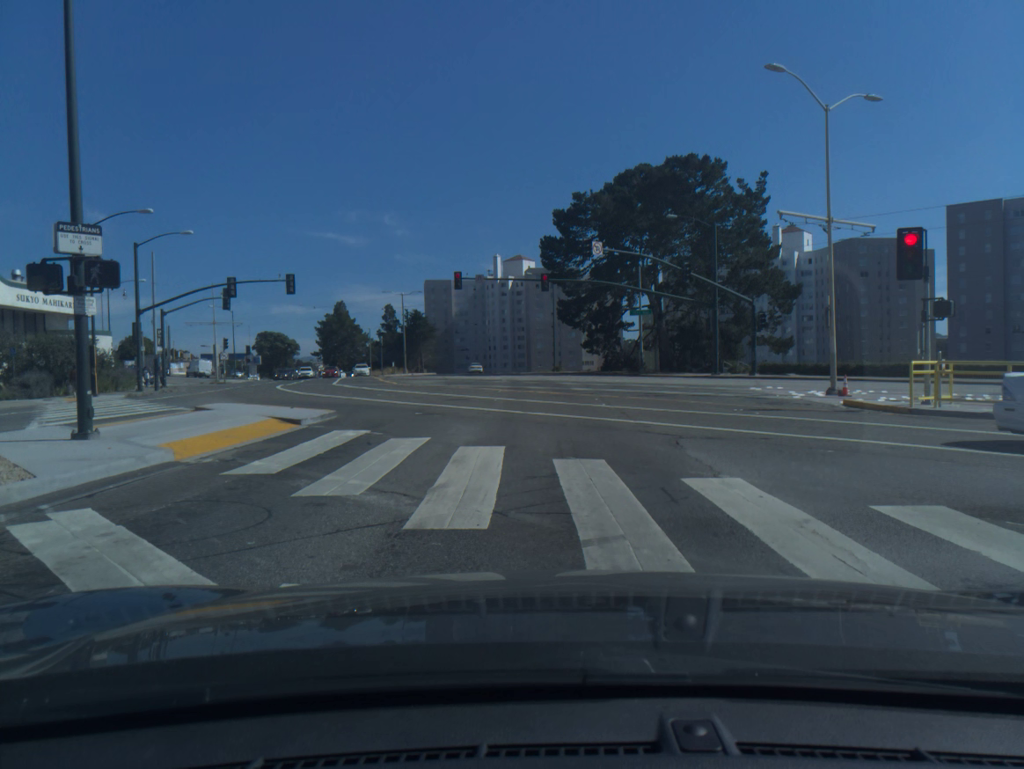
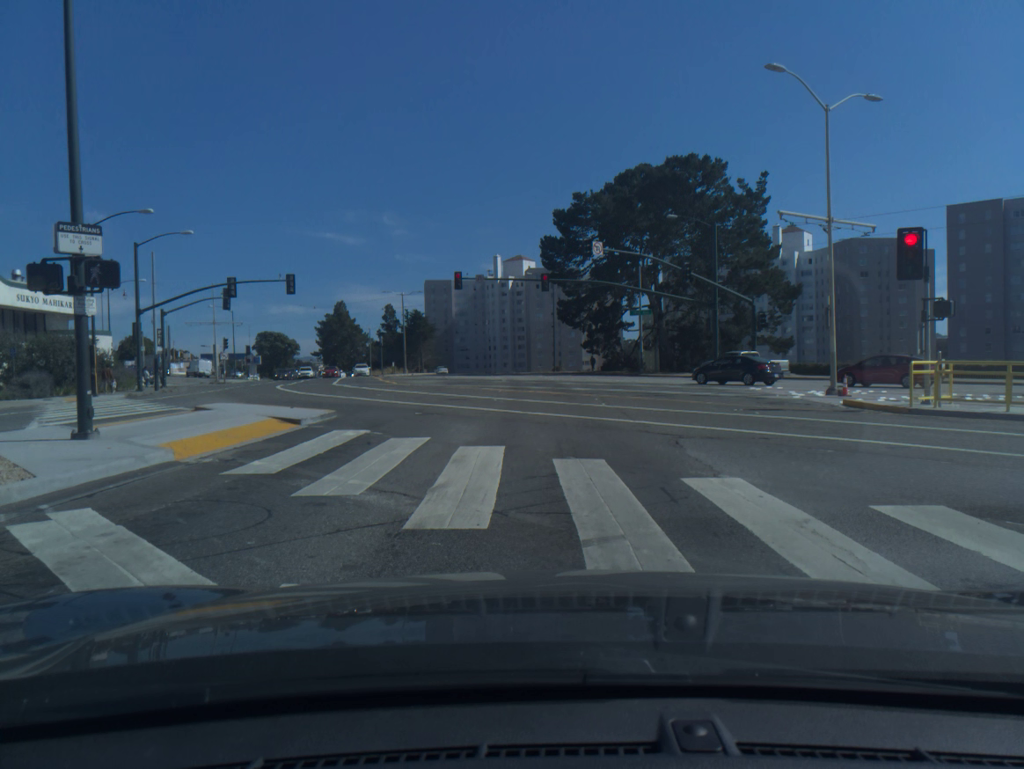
(0.0, 0.0) m; 0°
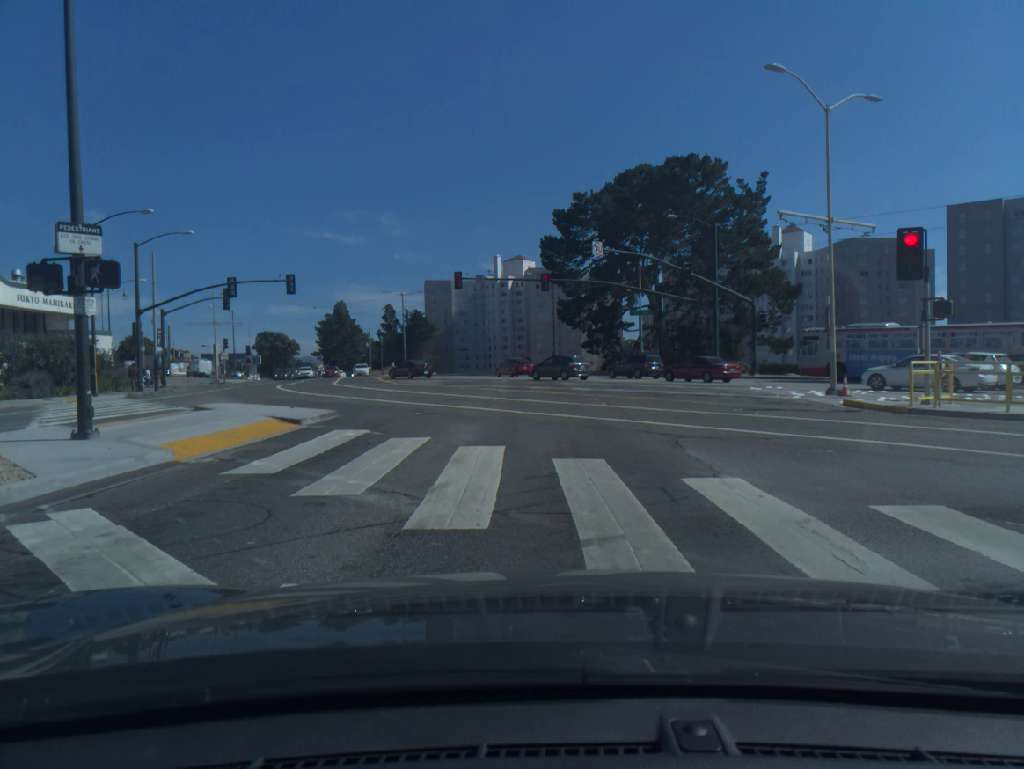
(0.0, 0.0) m; 0°
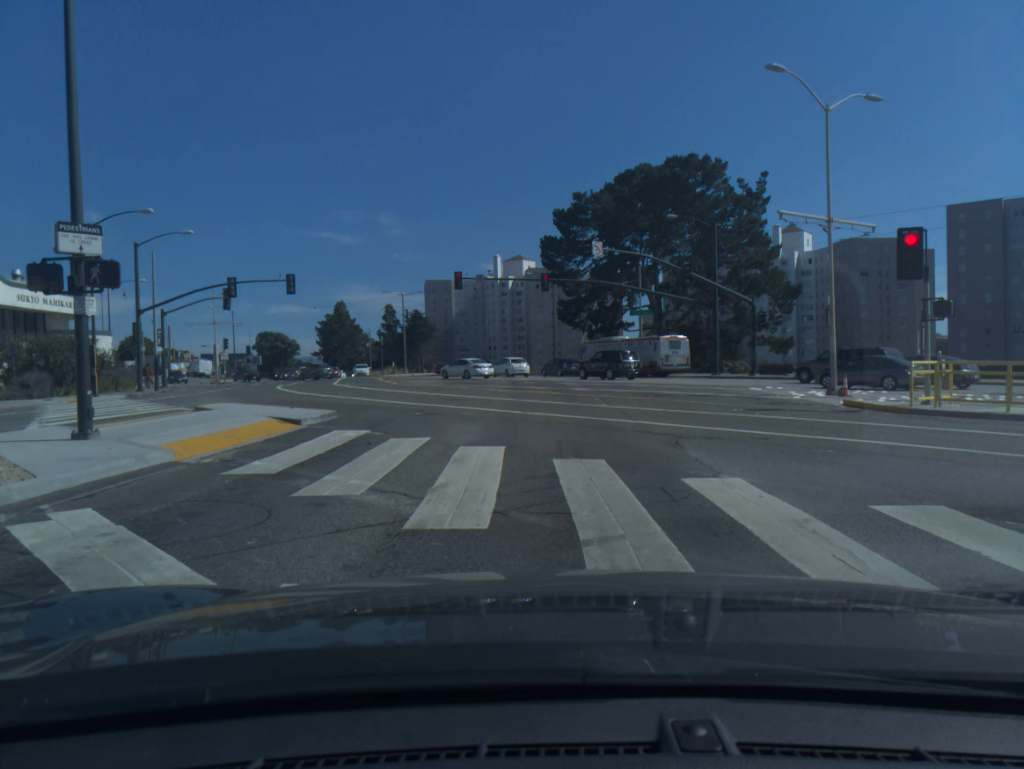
(0.0, 0.0) m; 0°
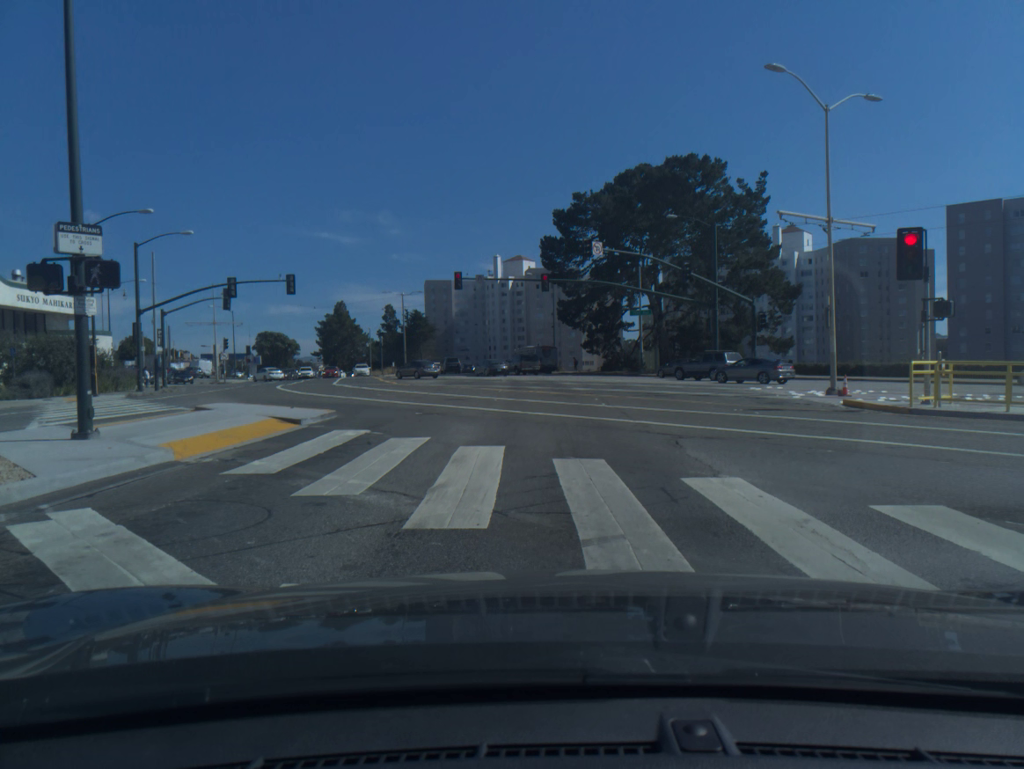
(0.0, 0.0) m; 0°
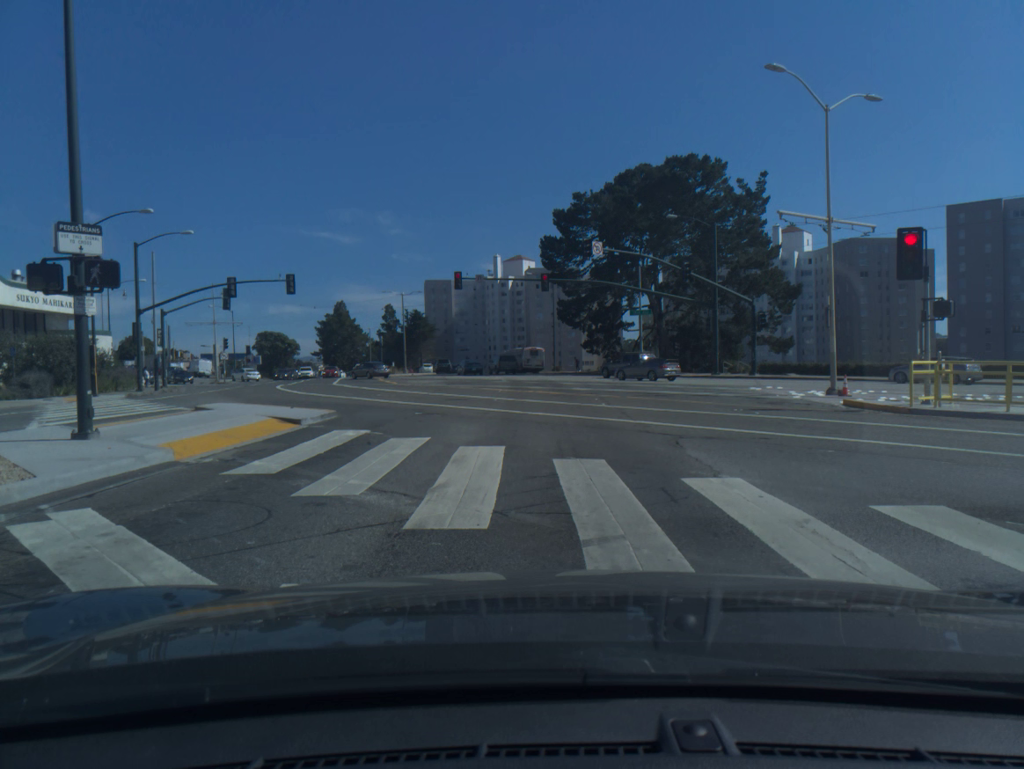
(0.0, 0.0) m; 0°
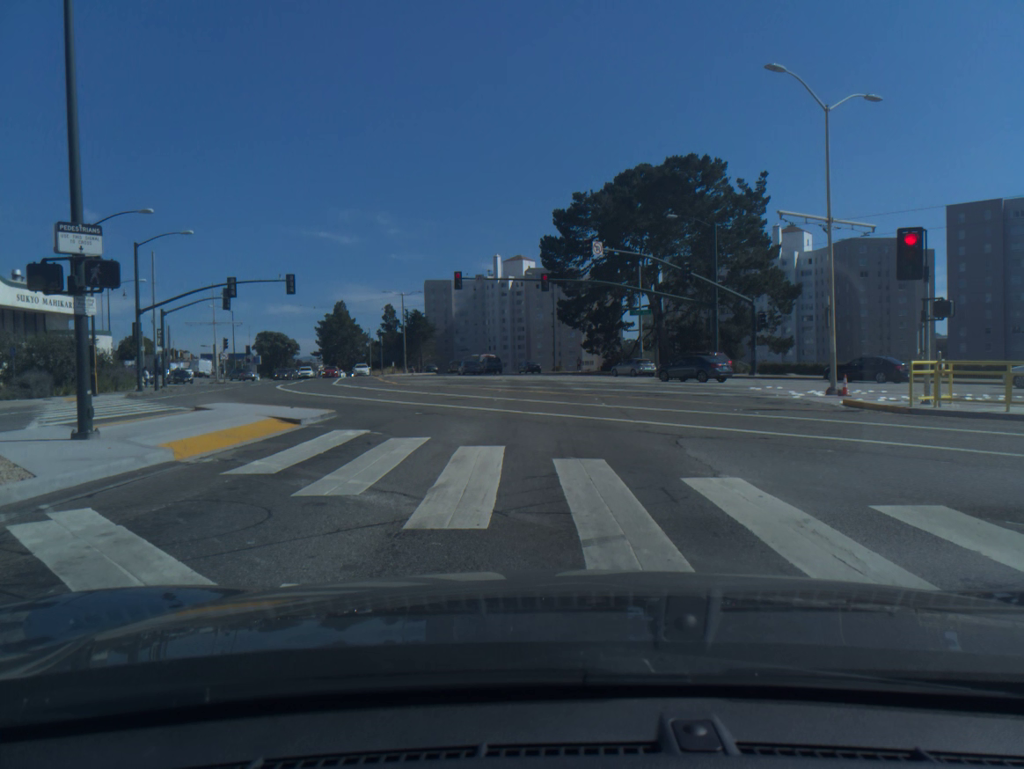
(0.0, 0.0) m; 0°
